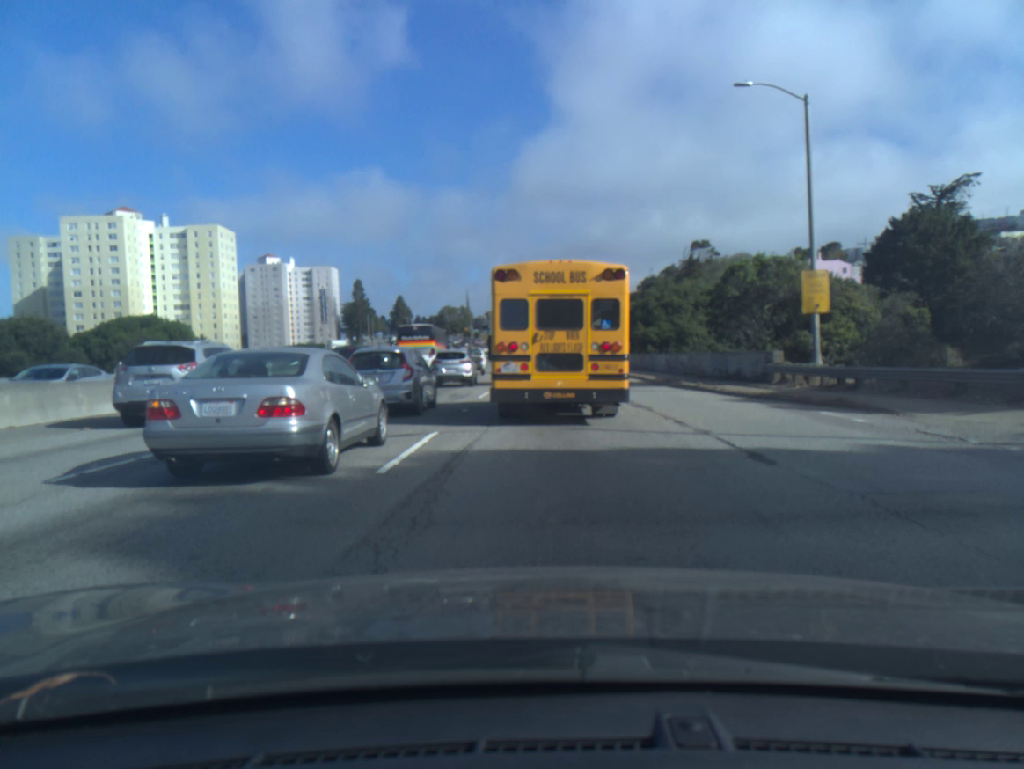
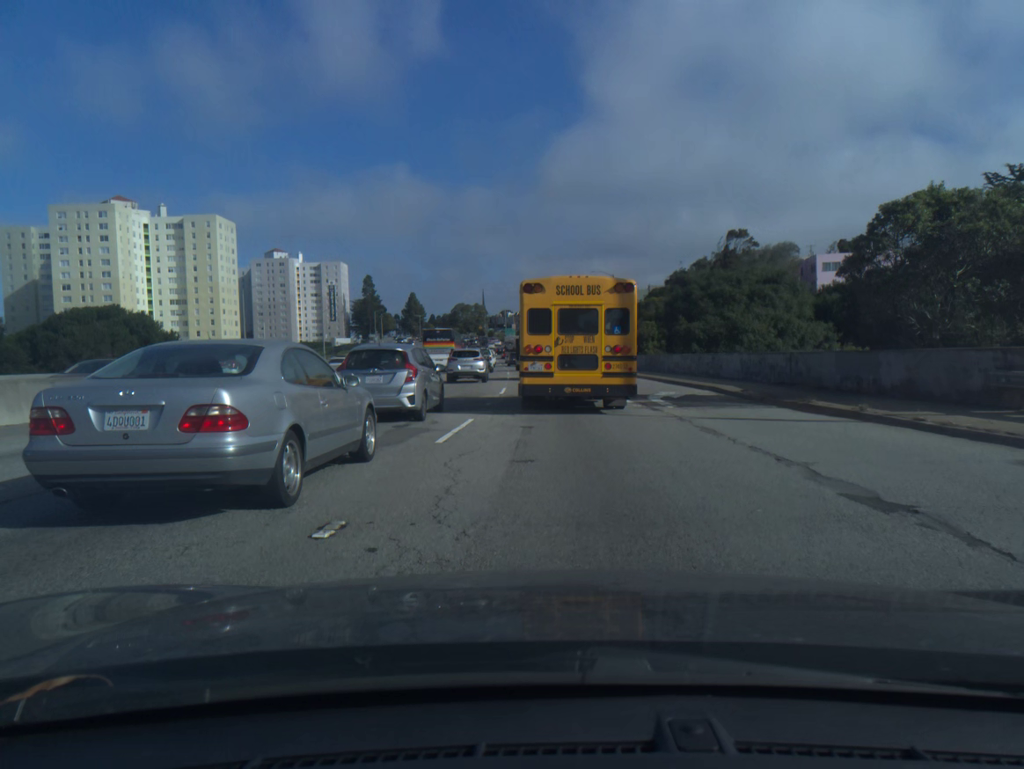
(0.0, +12.5) m; 0°
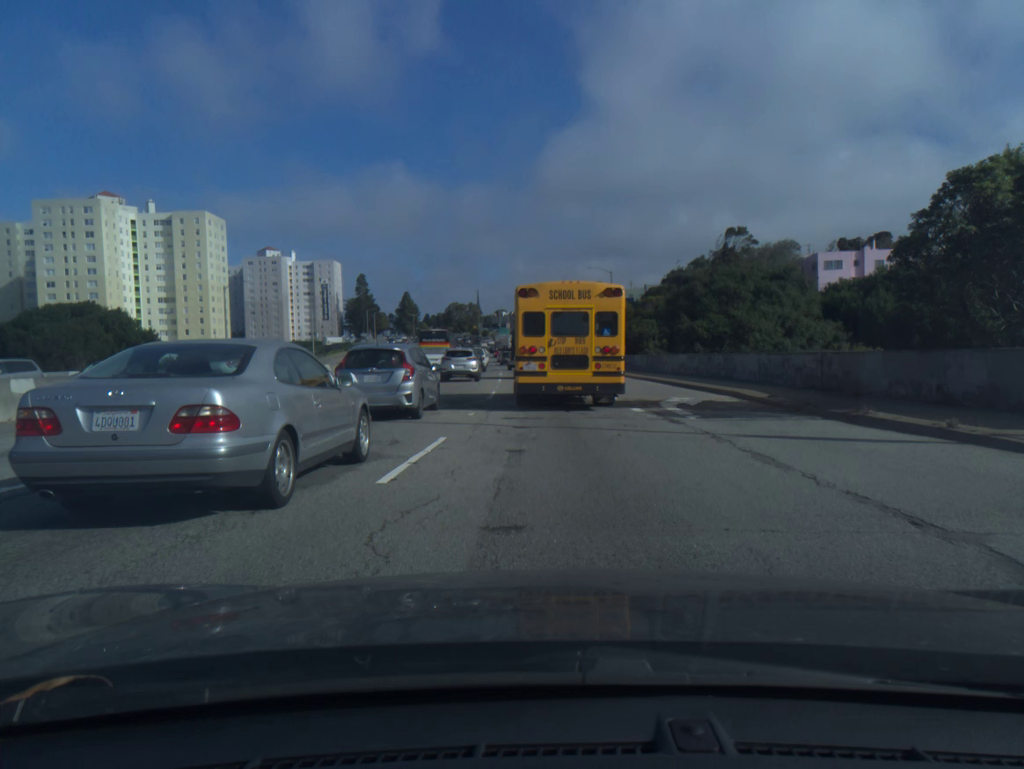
(0.0, +3.5) m; +1°
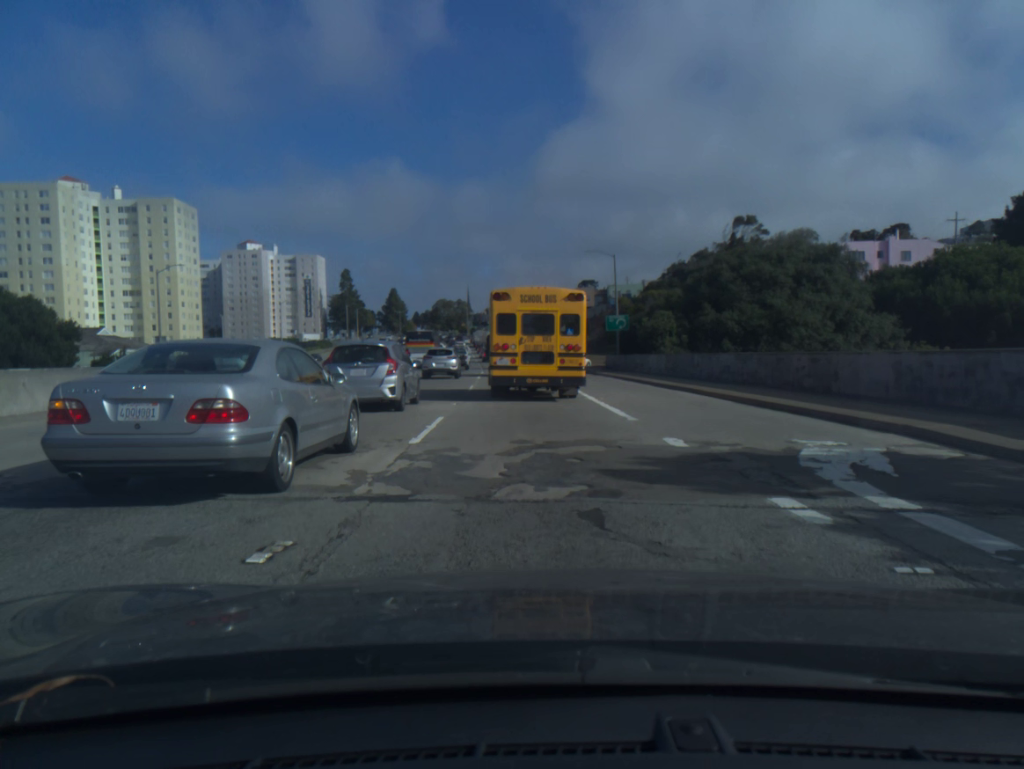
(+0.1, +11.8) m; 0°
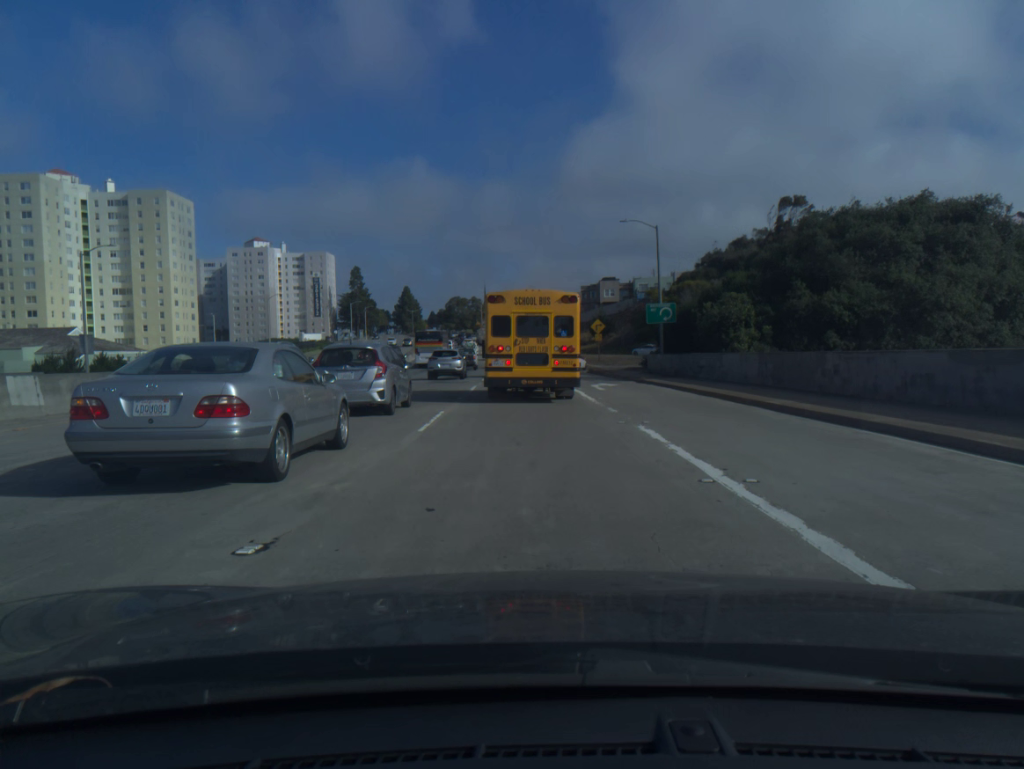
(-0.1, +13.8) m; -2°
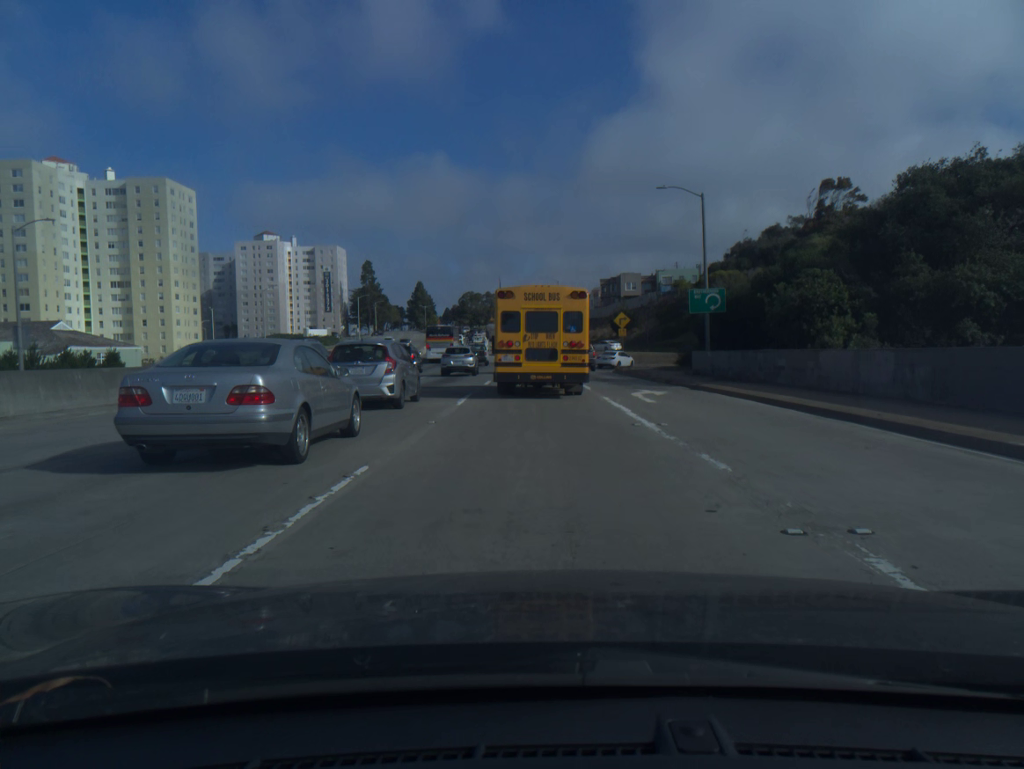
(-0.1, +8.8) m; -1°
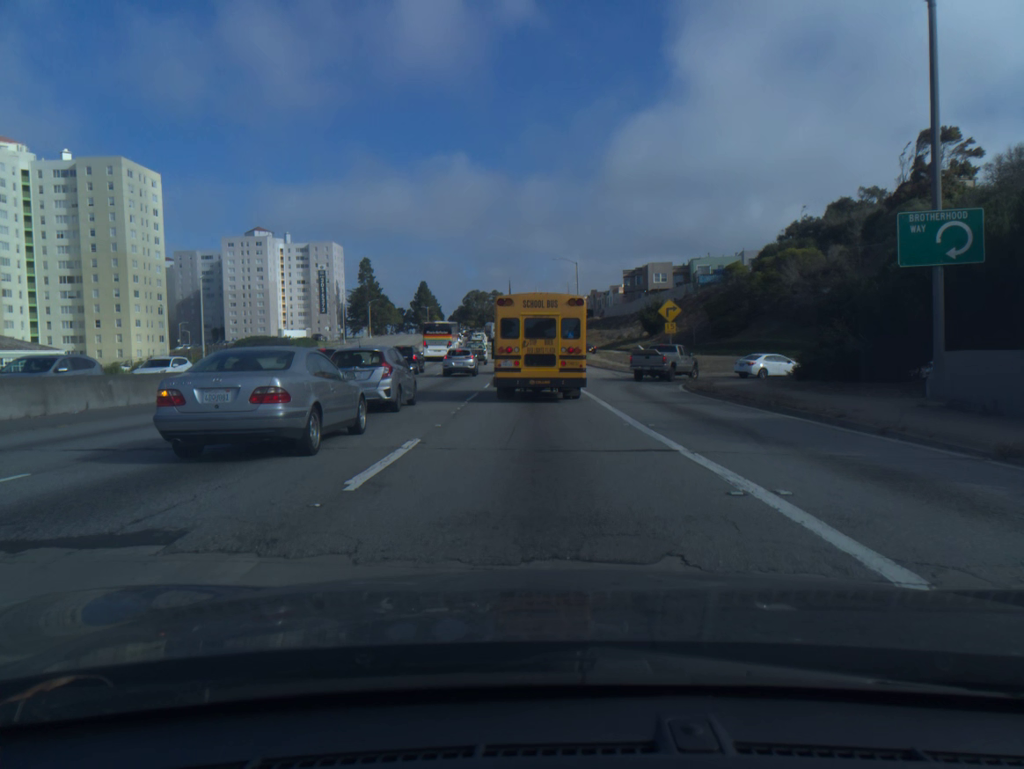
(-0.2, +22.6) m; -1°
